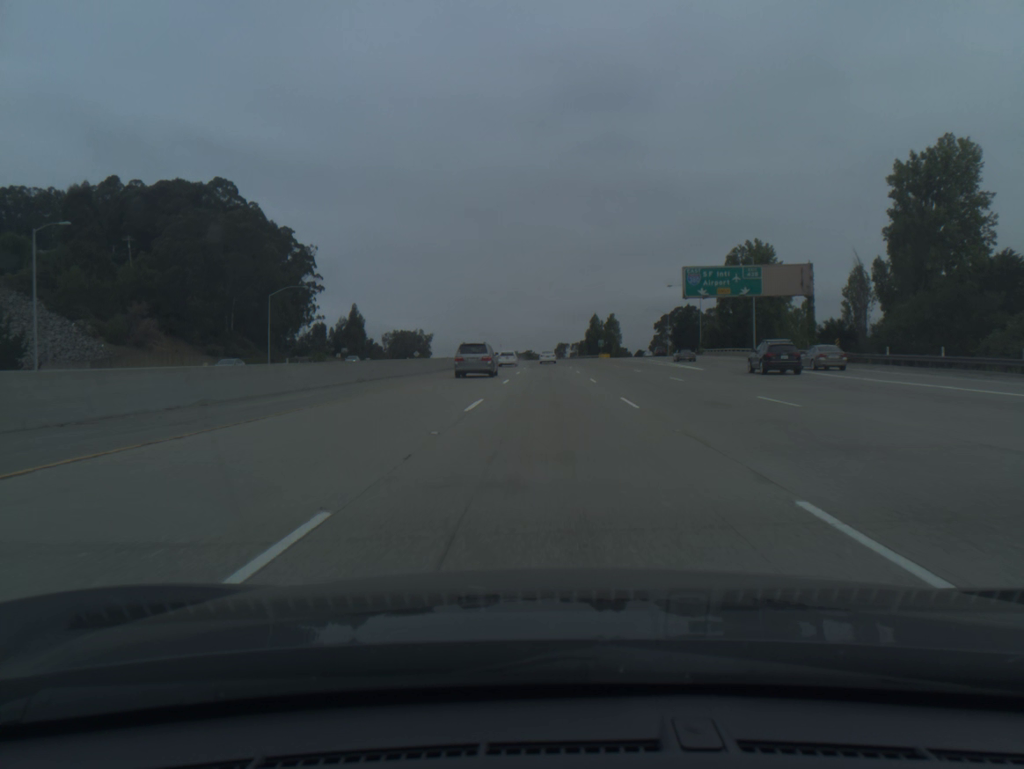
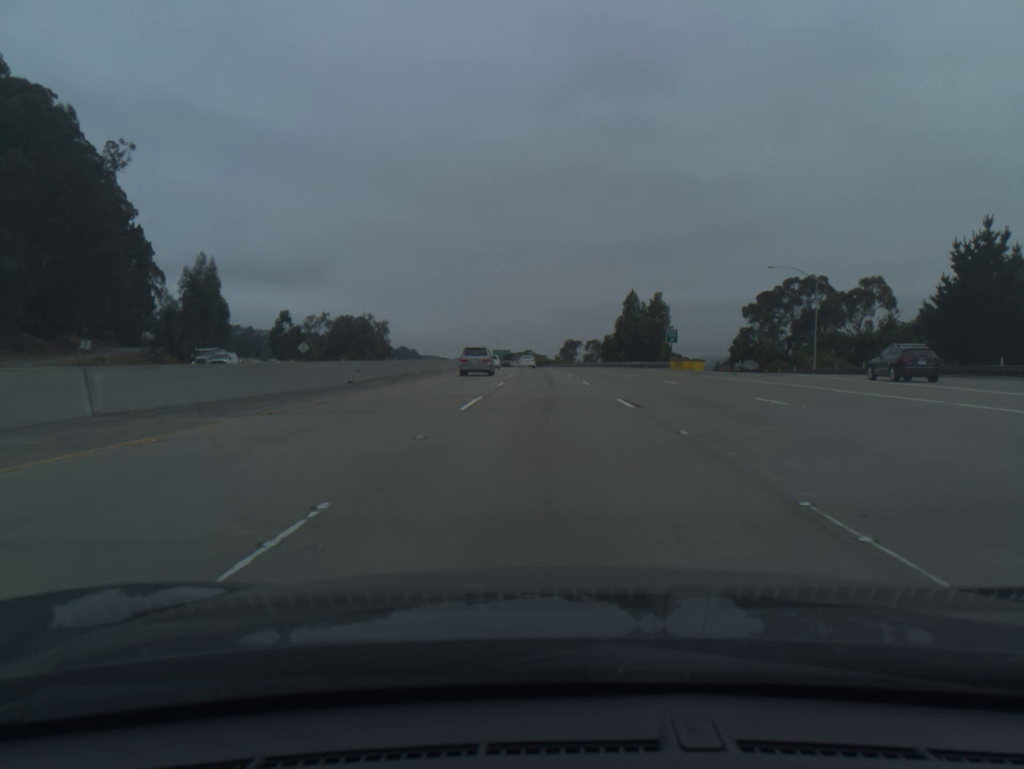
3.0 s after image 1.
(+0.3, +102.6) m; 0°
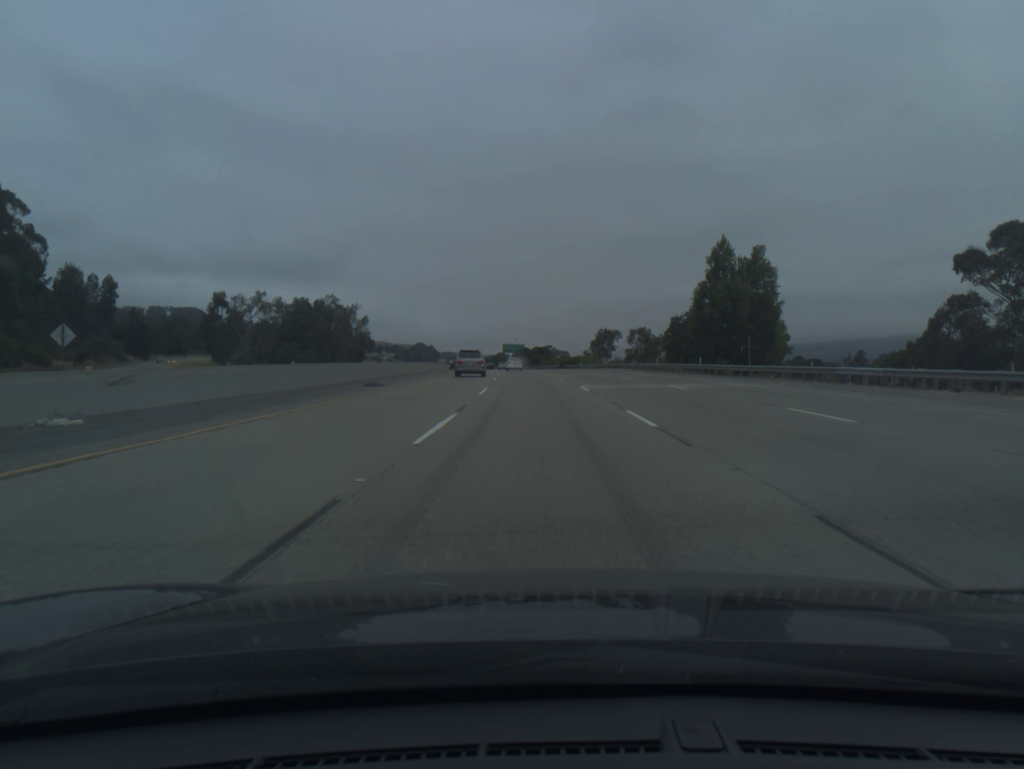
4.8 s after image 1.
(-0.6, +62.5) m; -1°
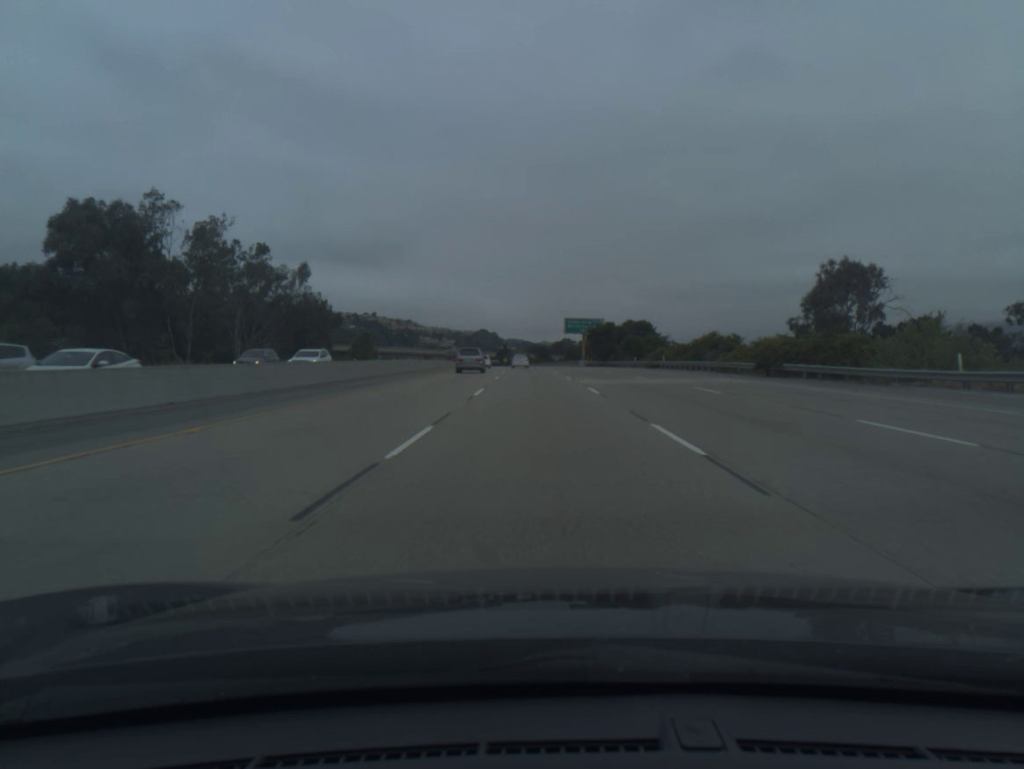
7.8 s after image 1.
(-4.5, +105.8) m; -5°
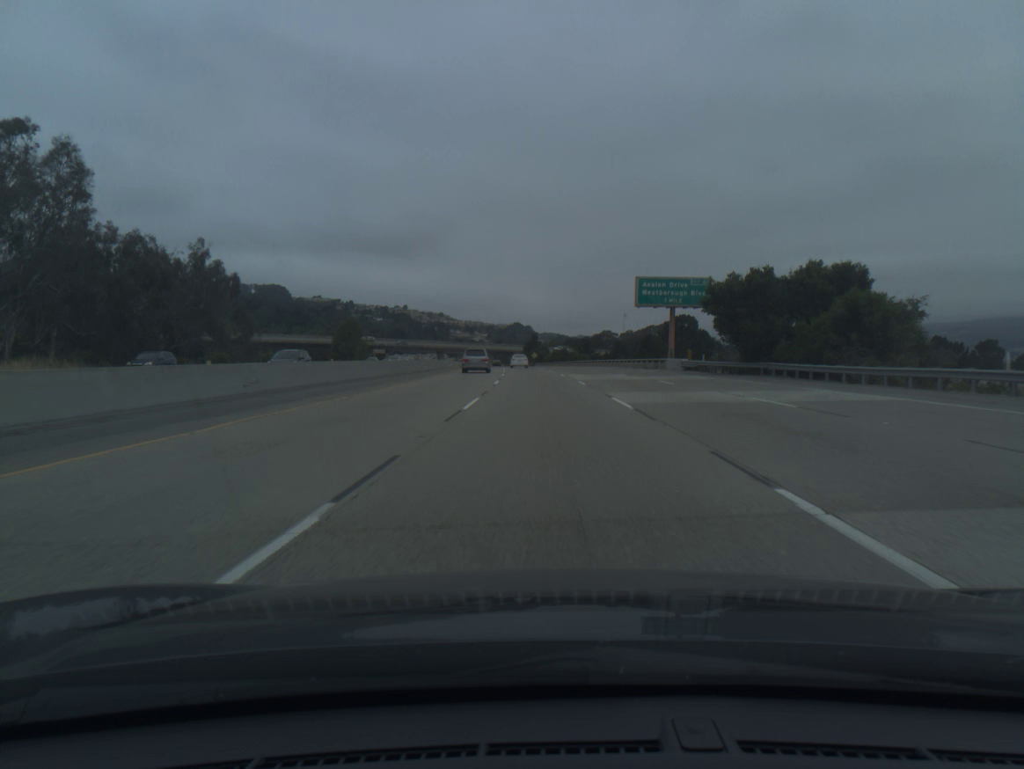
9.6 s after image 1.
(-1.5, +64.4) m; -3°
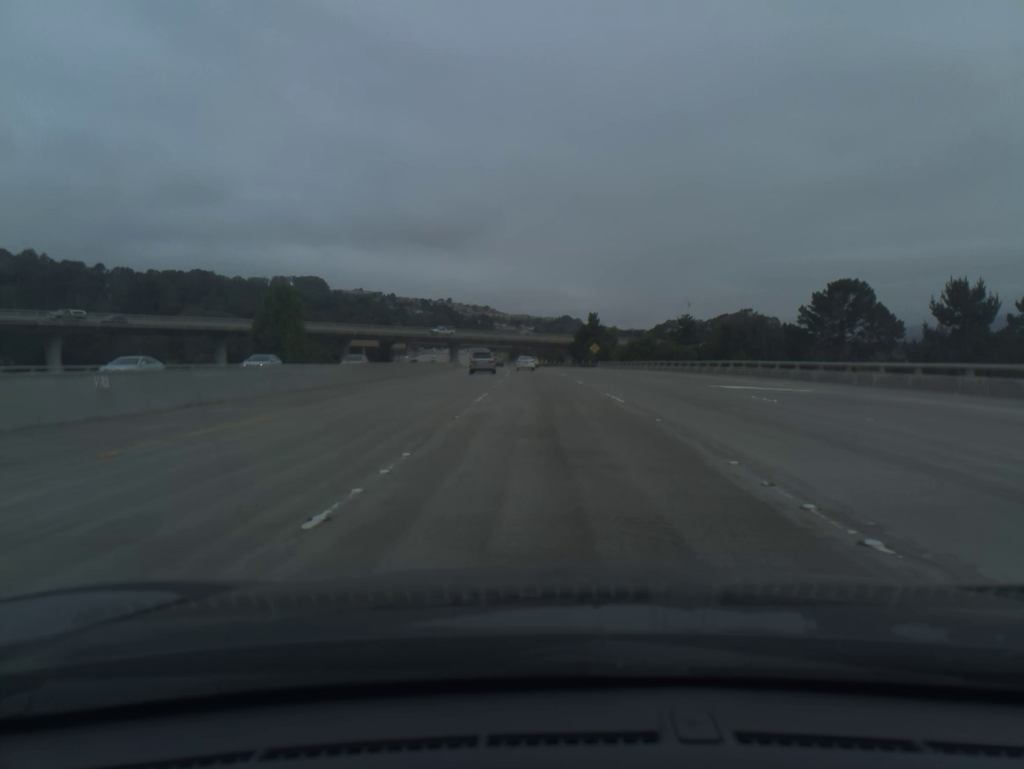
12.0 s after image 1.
(-2.5, +85.5) m; -3°
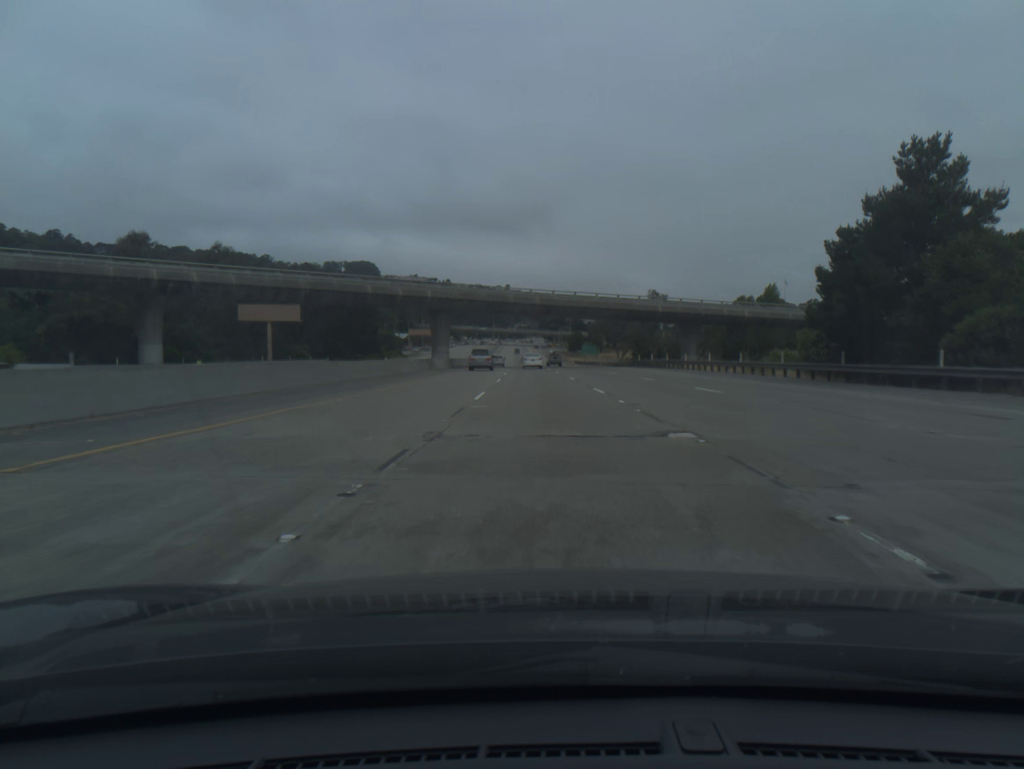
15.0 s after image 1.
(-4.1, +105.3) m; -4°
